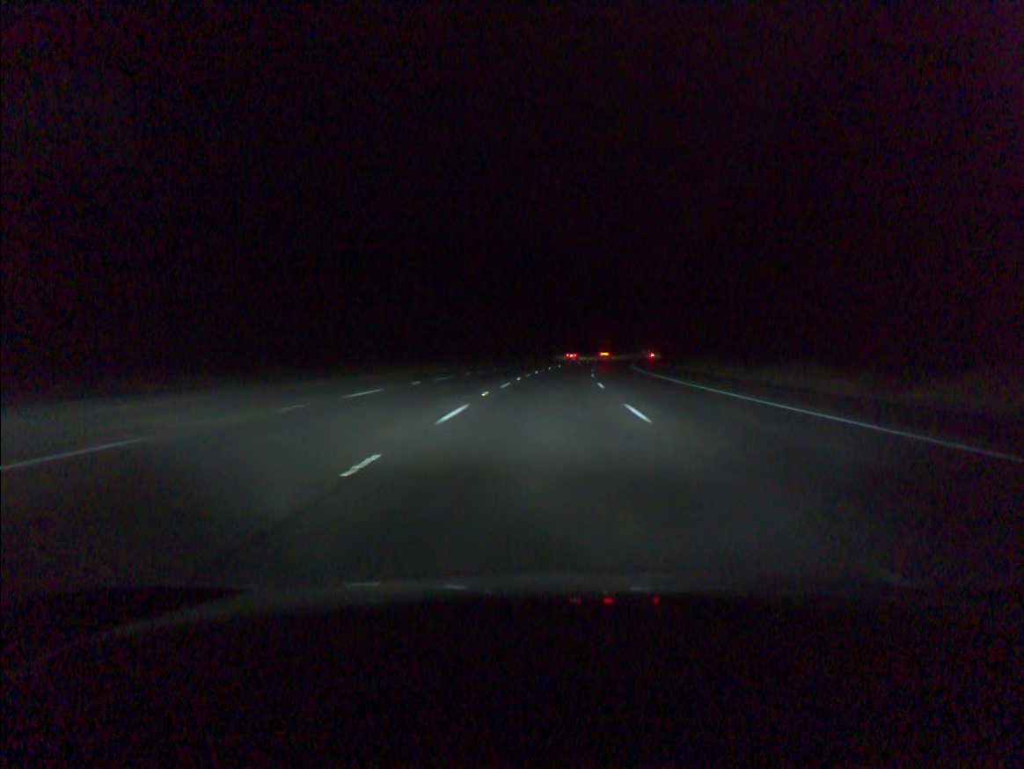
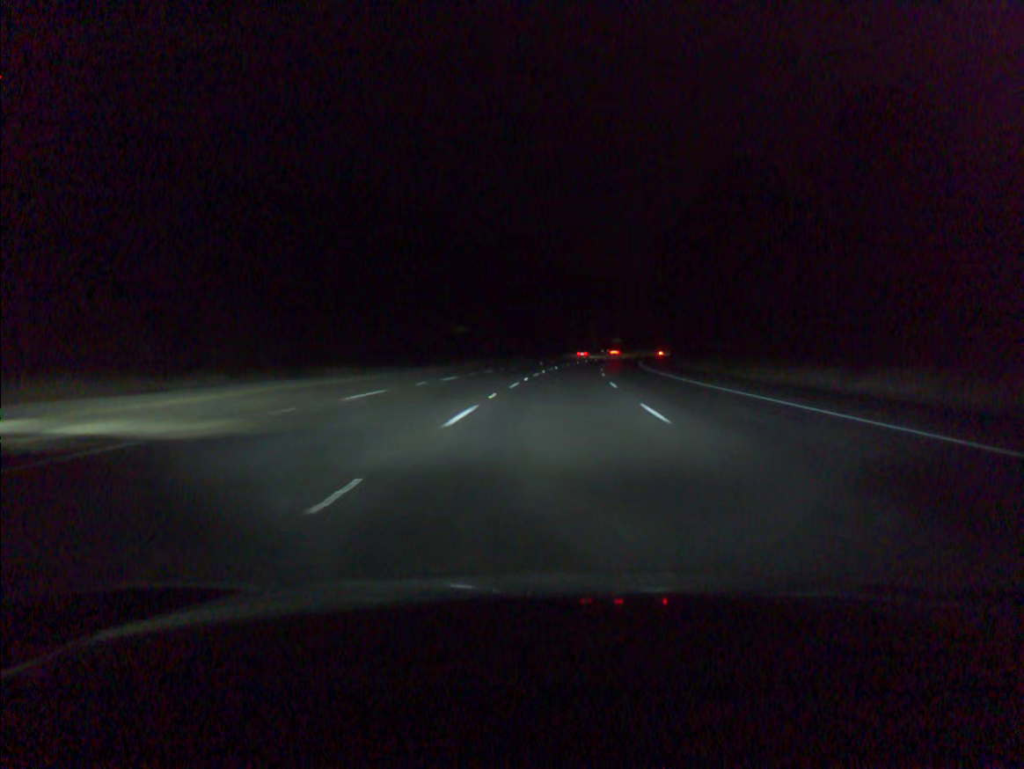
(+2.9, +73.7) m; +5°
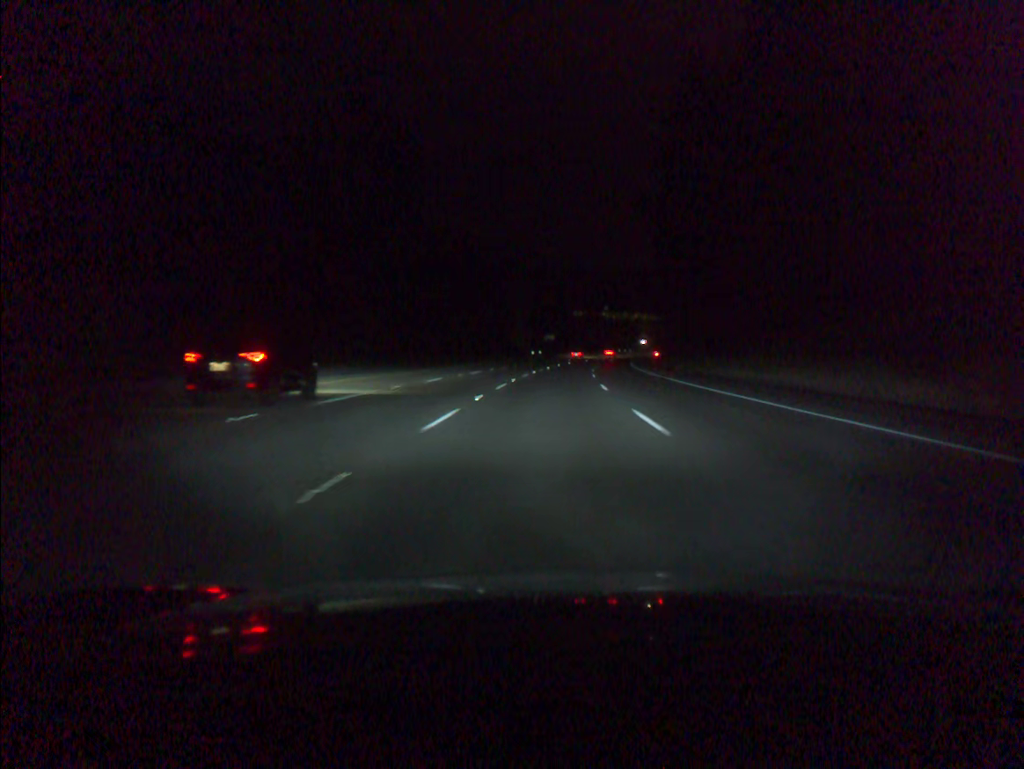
(+4.0, +73.7) m; +6°
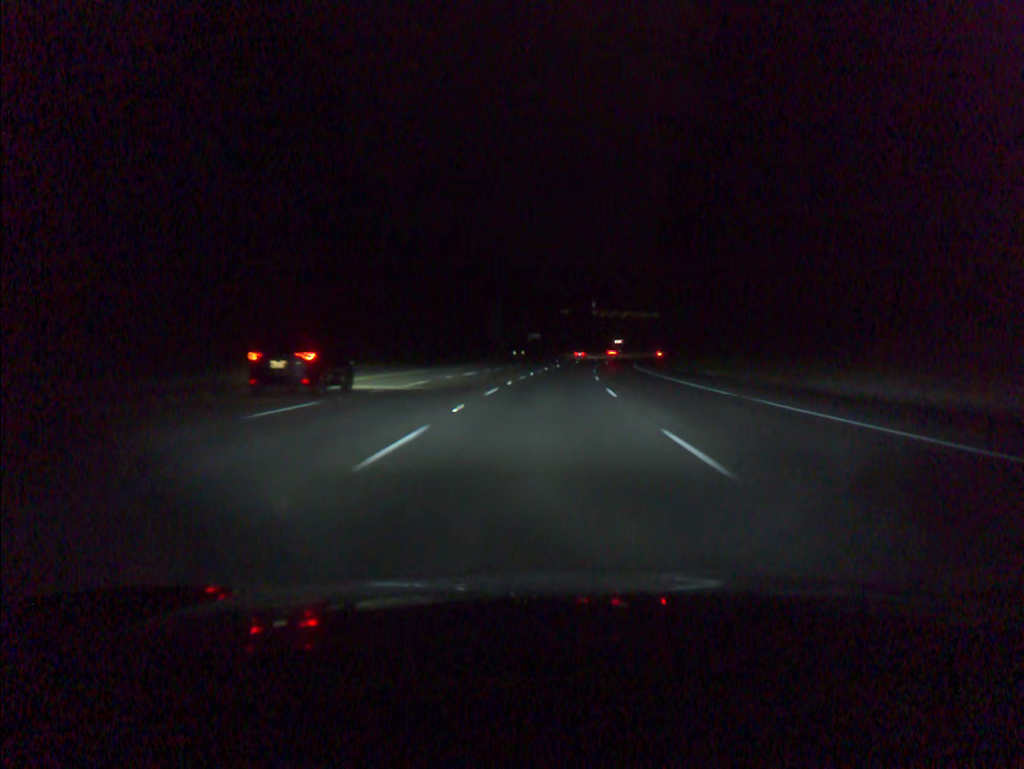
(+0.2, +18.5) m; +1°
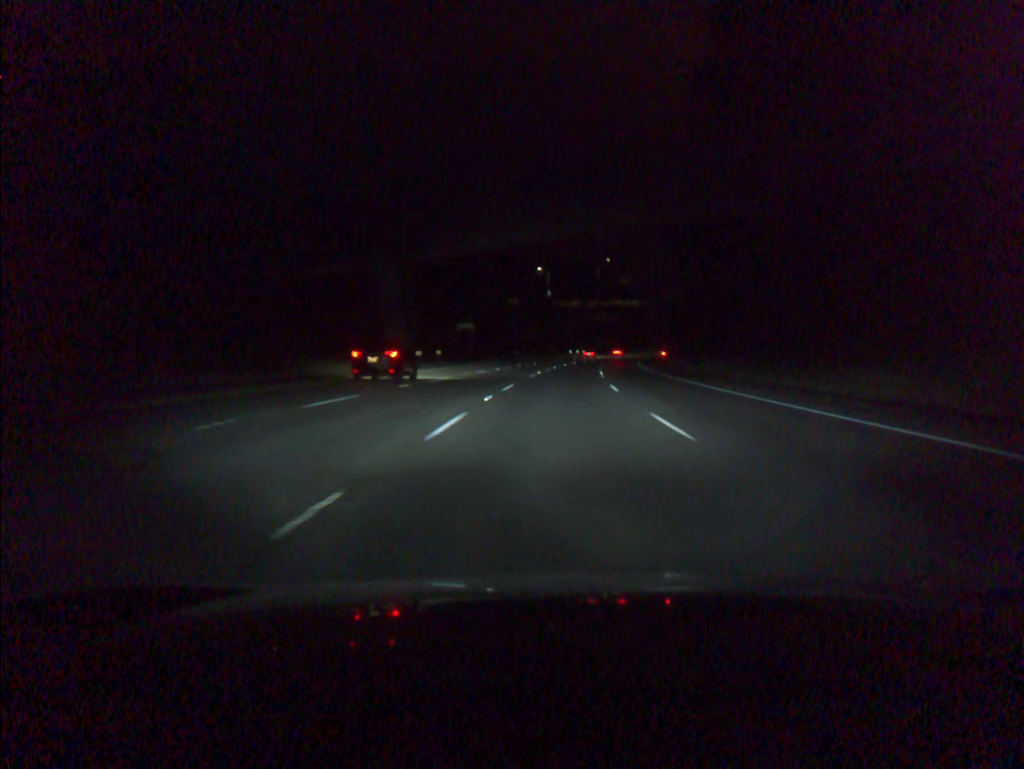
(+1.7, +55.5) m; +4°
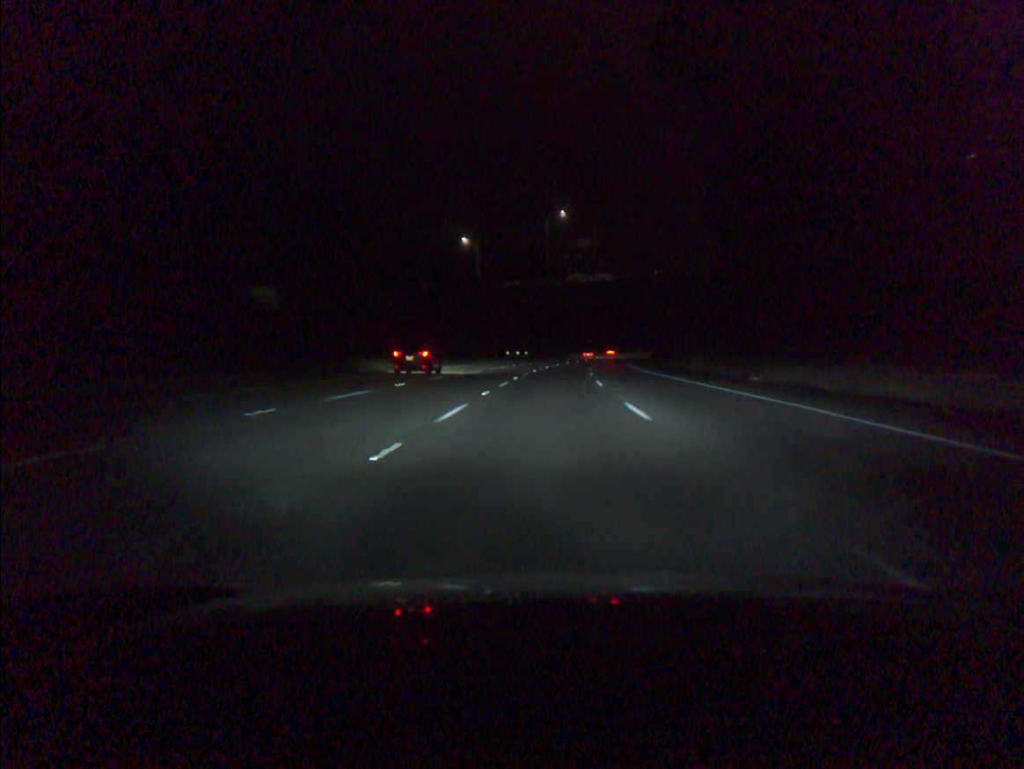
(+2.3, +55.5) m; +5°
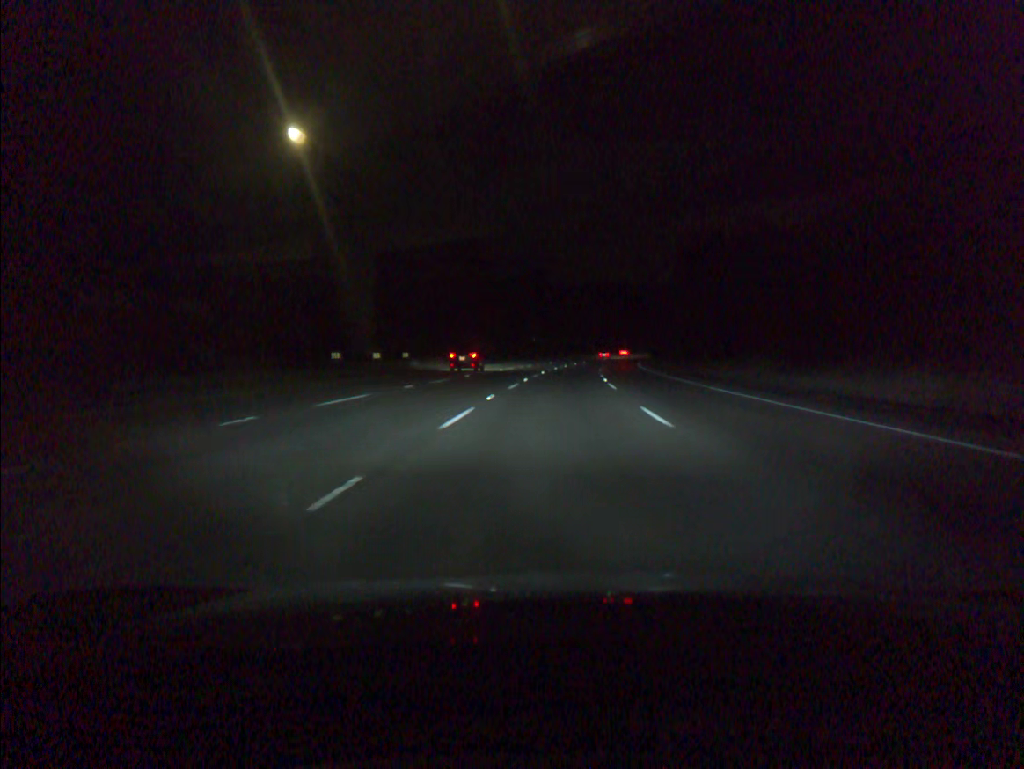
(+2.9, +74.0) m; +5°
